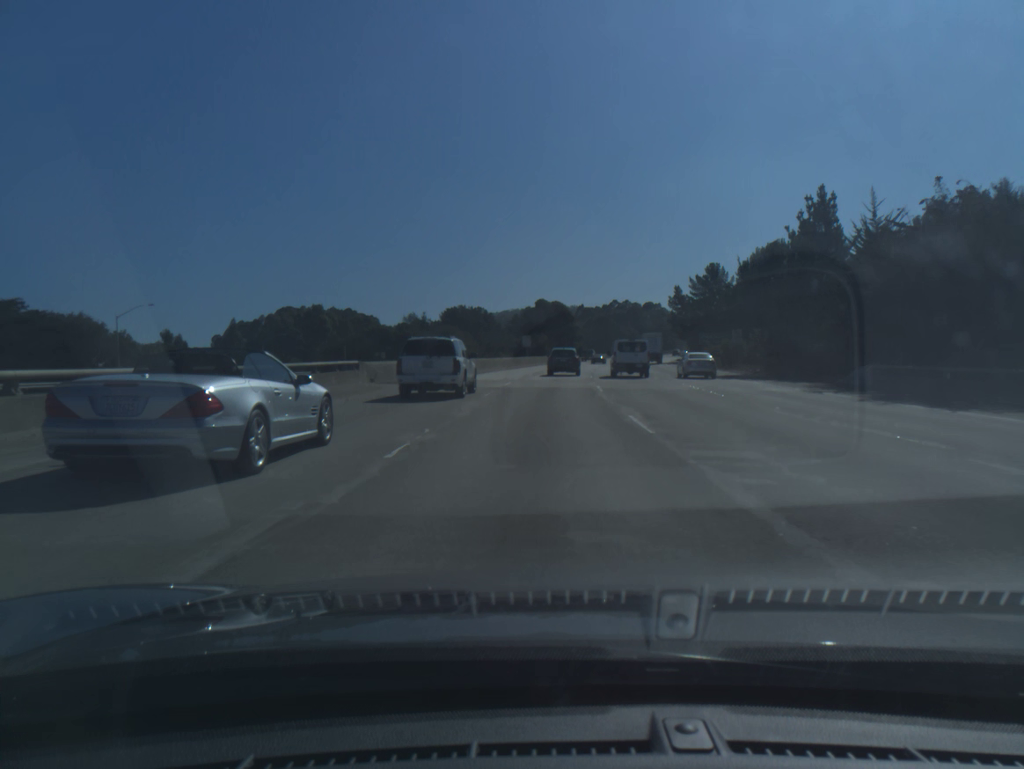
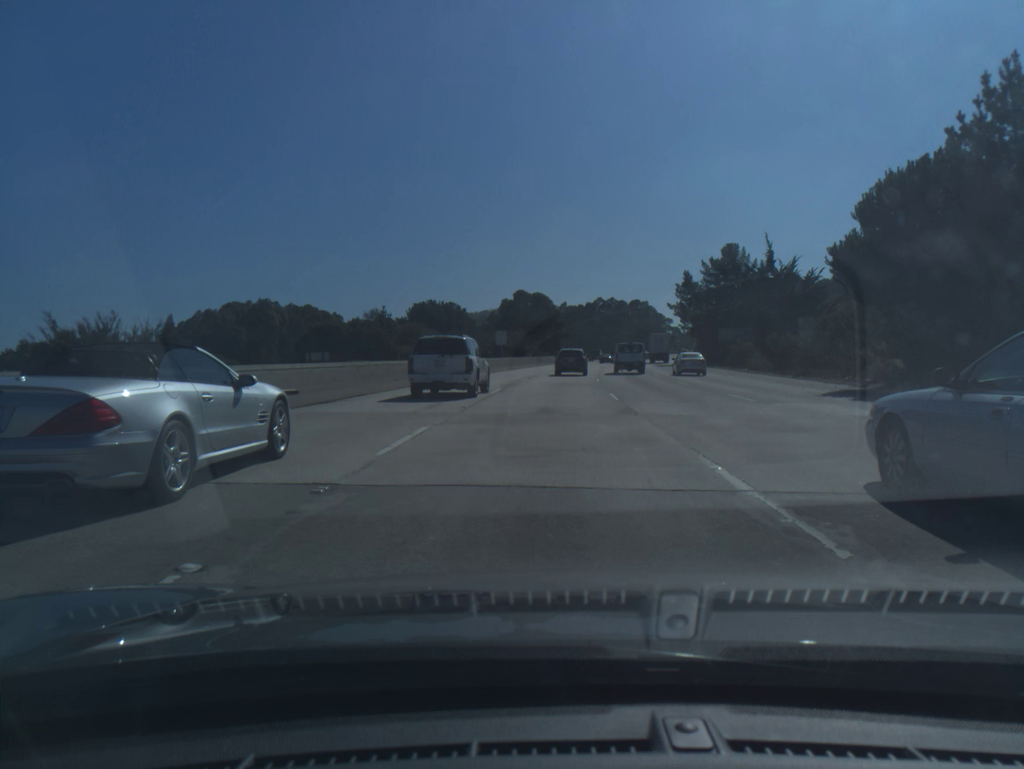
(+0.3, +22.1) m; +1°
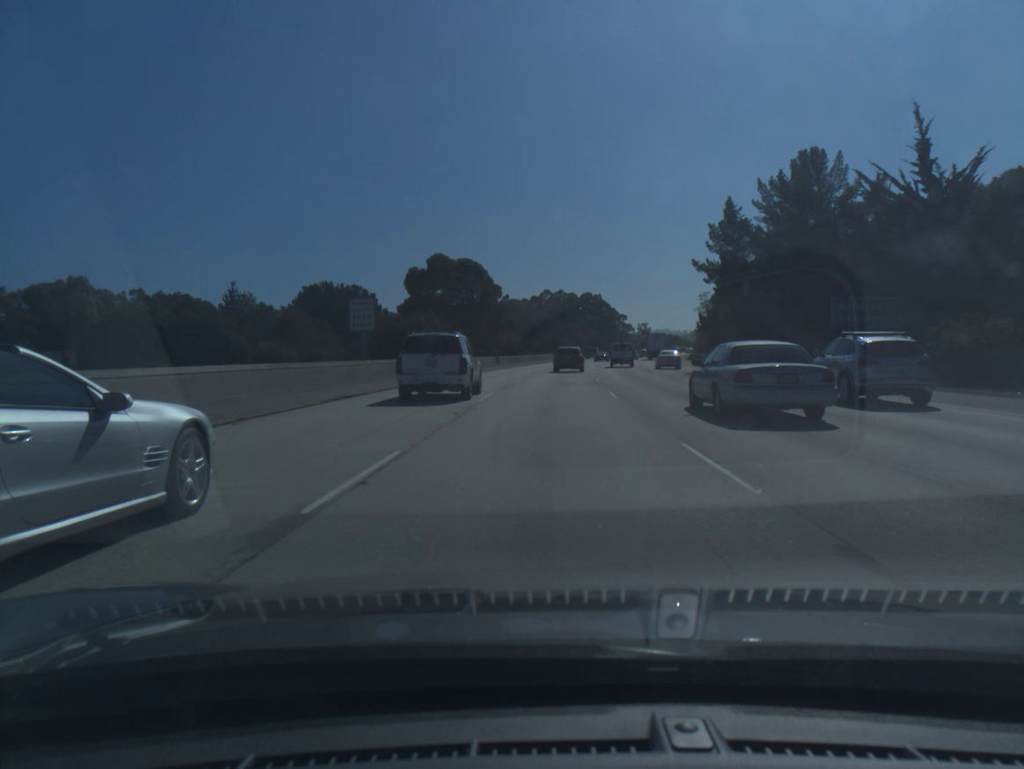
(+1.5, +45.6) m; +4°
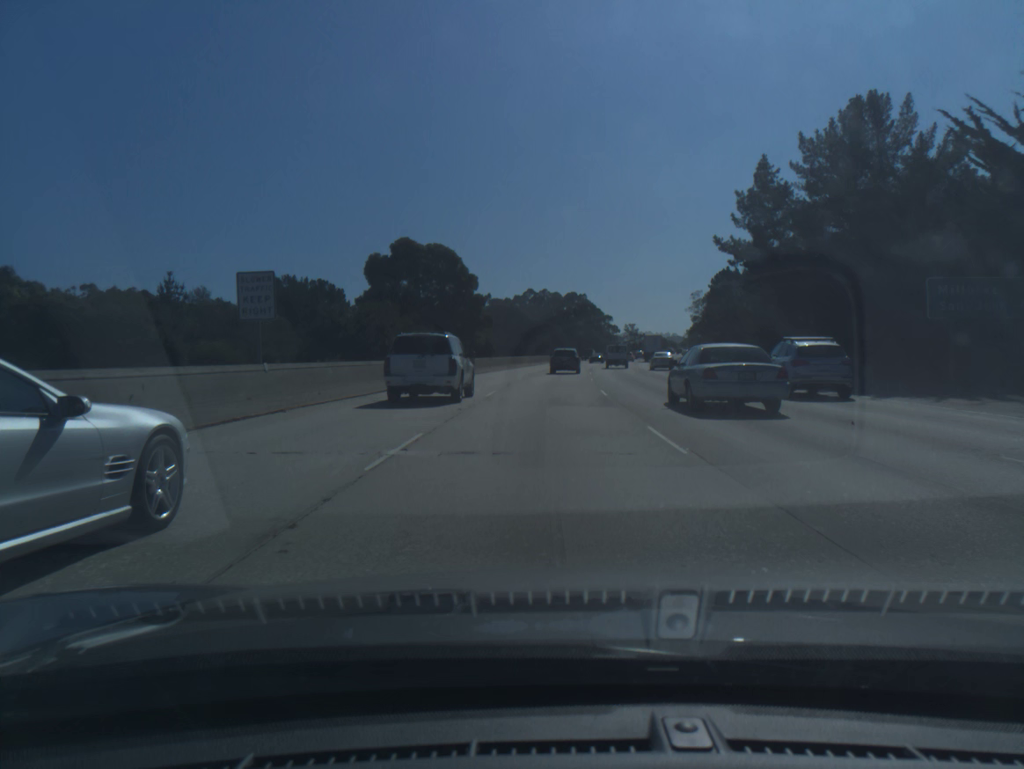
(+0.1, +11.7) m; +1°
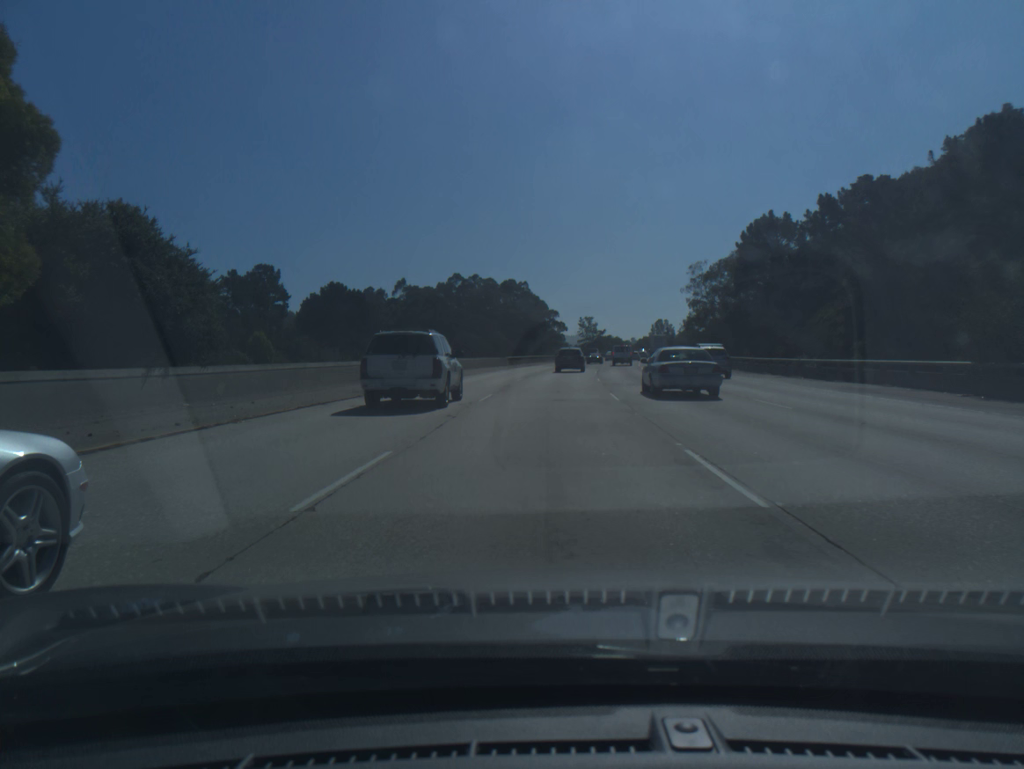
(+2.4, +60.3) m; +5°
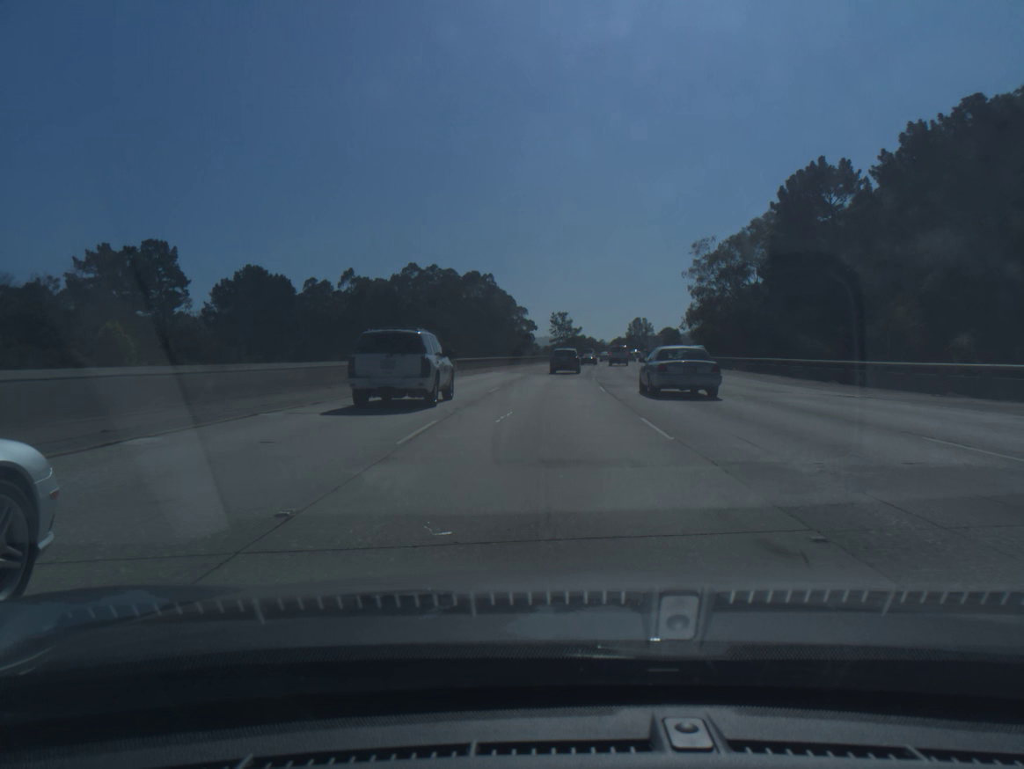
(+0.5, +24.8) m; +2°
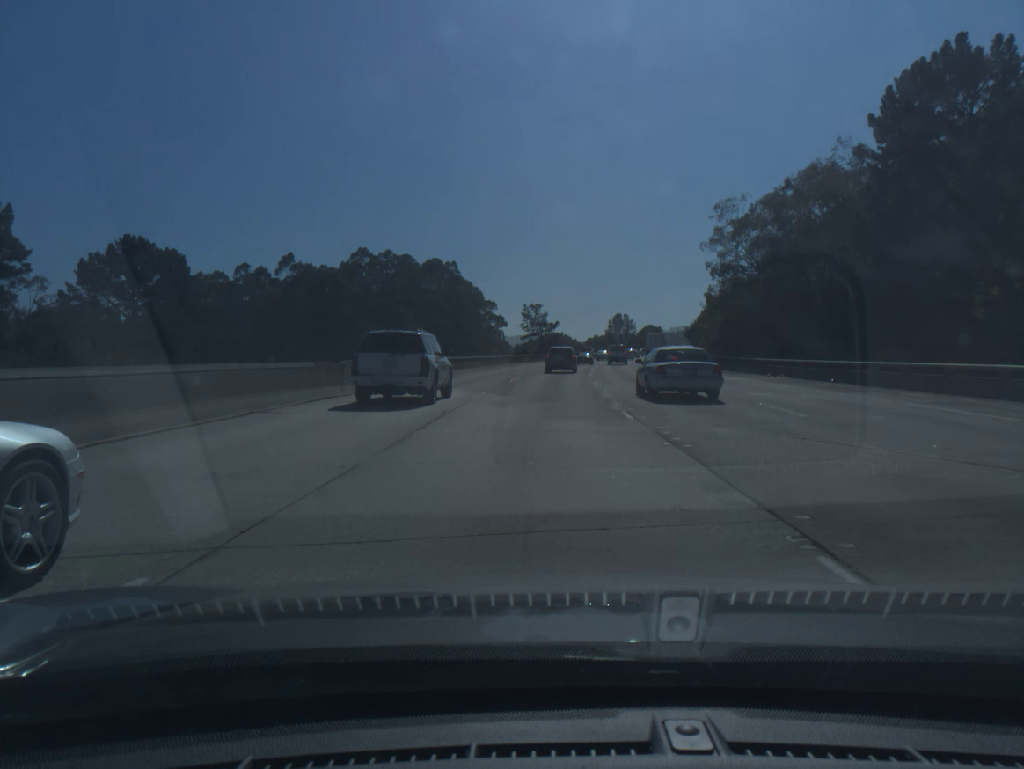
(+0.5, +24.6) m; +2°
